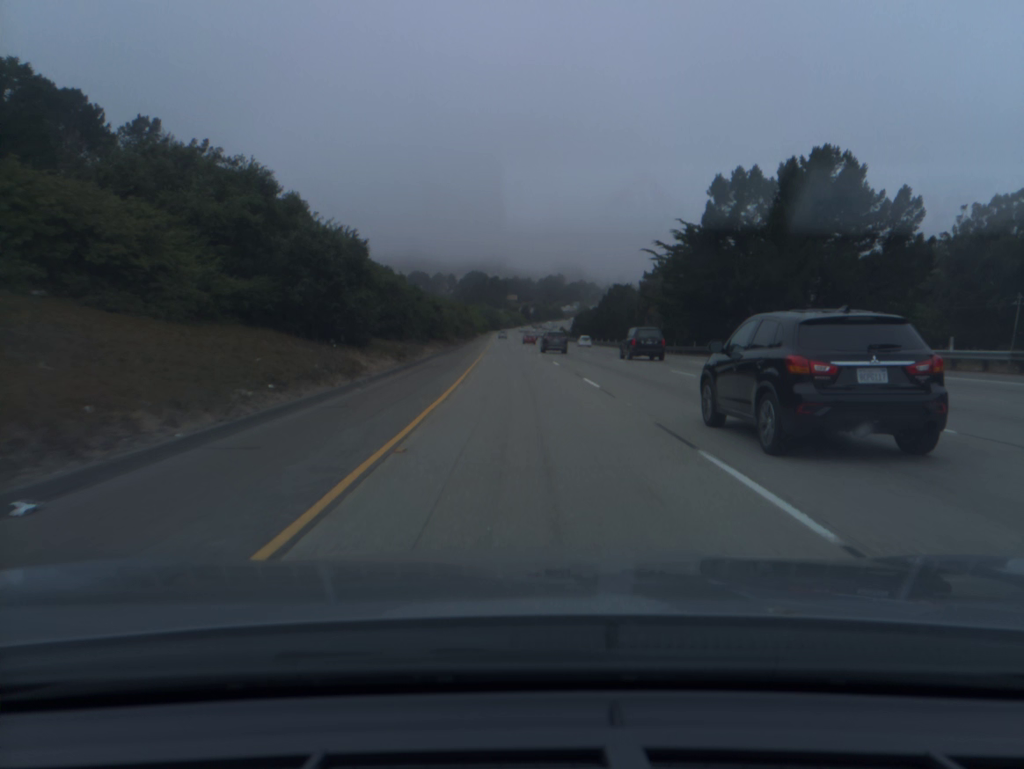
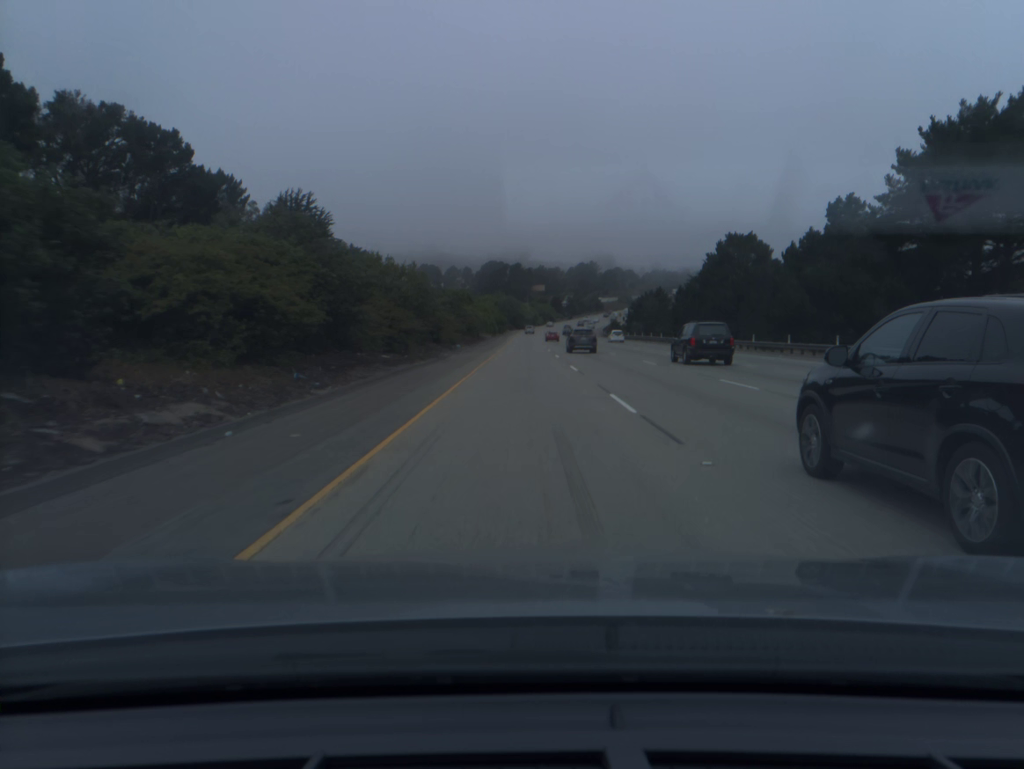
(-1.9, +79.1) m; -2°
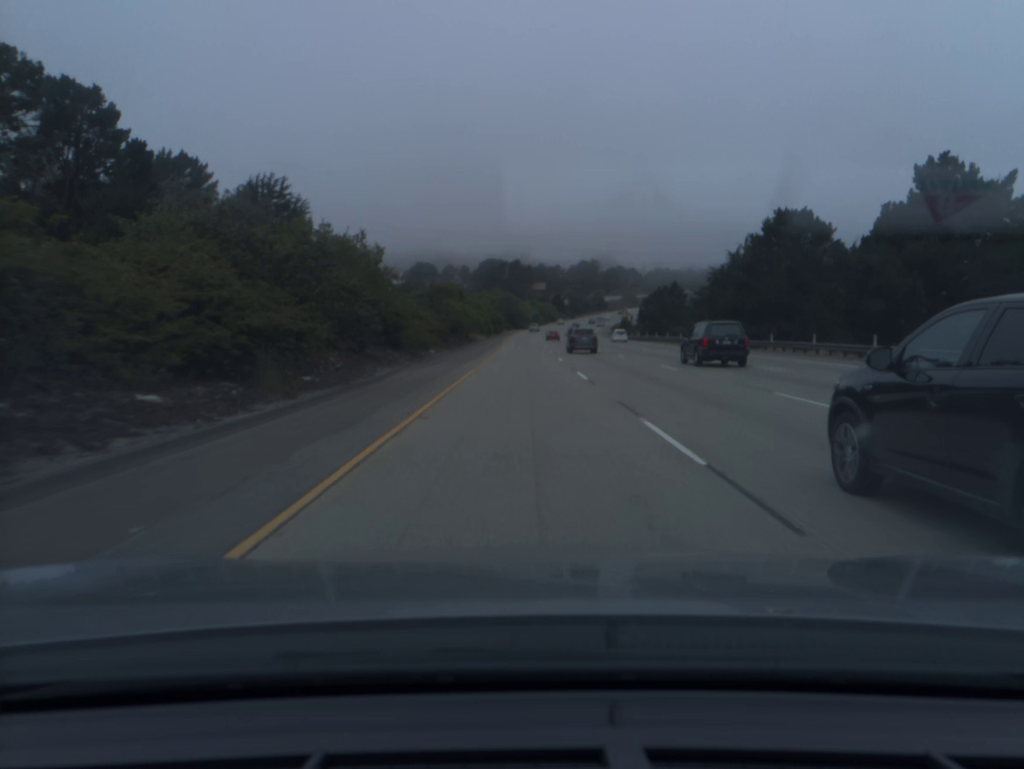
(0.0, +19.8) m; 0°
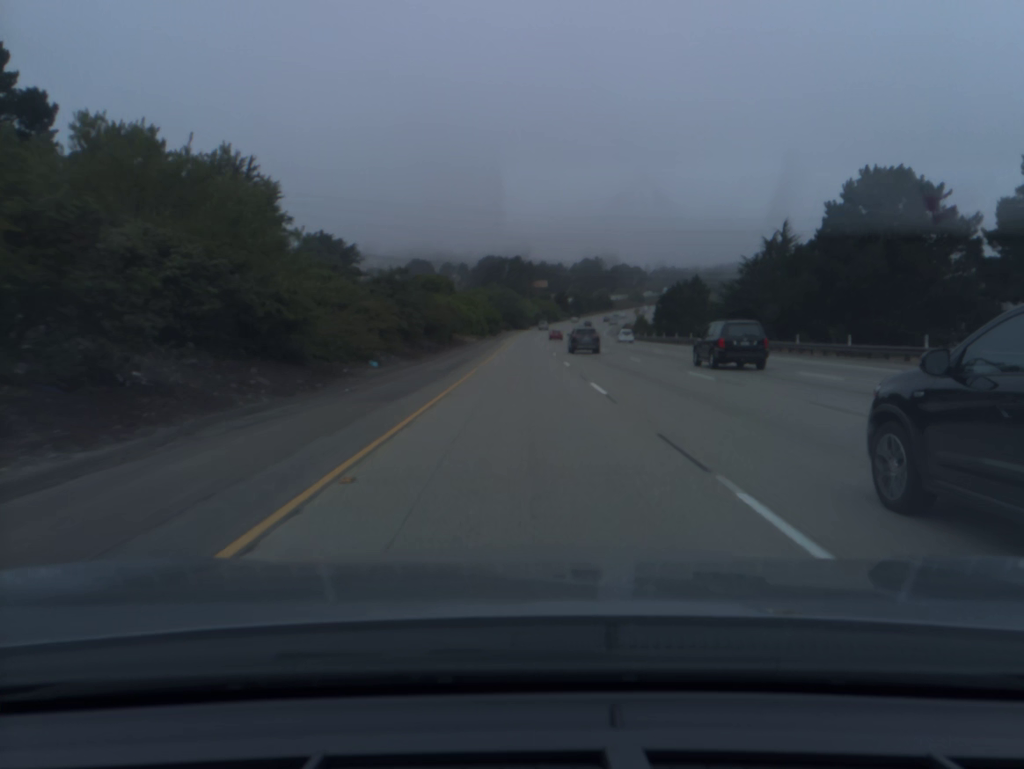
(0.0, +19.8) m; 0°
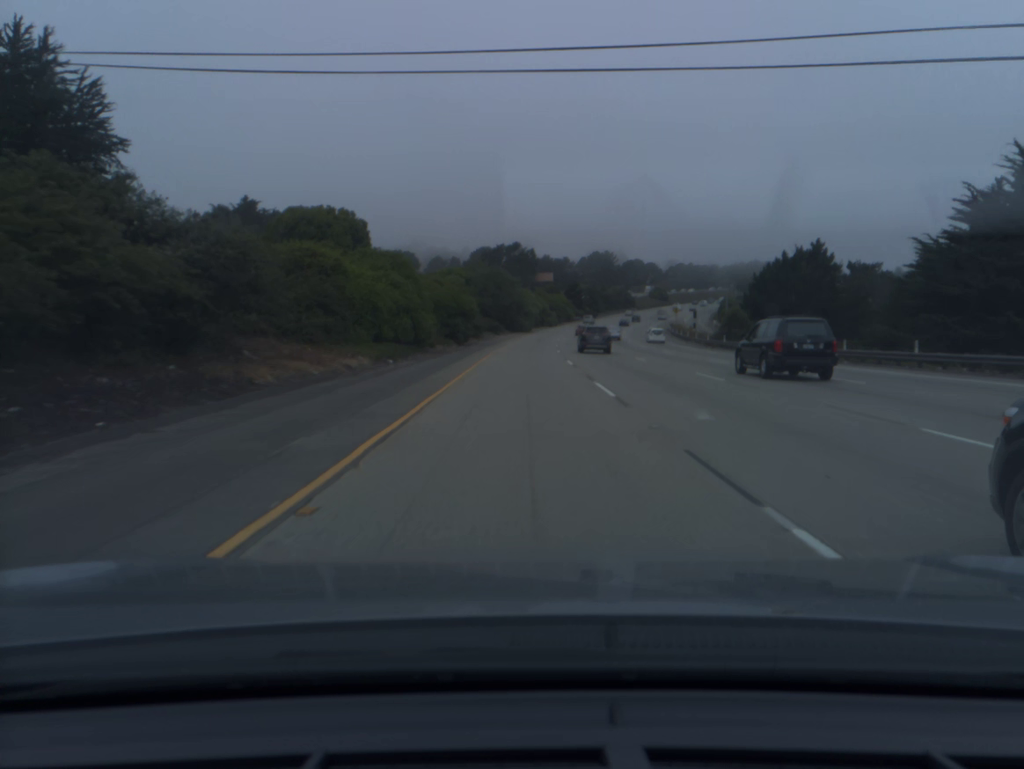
(0.0, +59.6) m; 0°
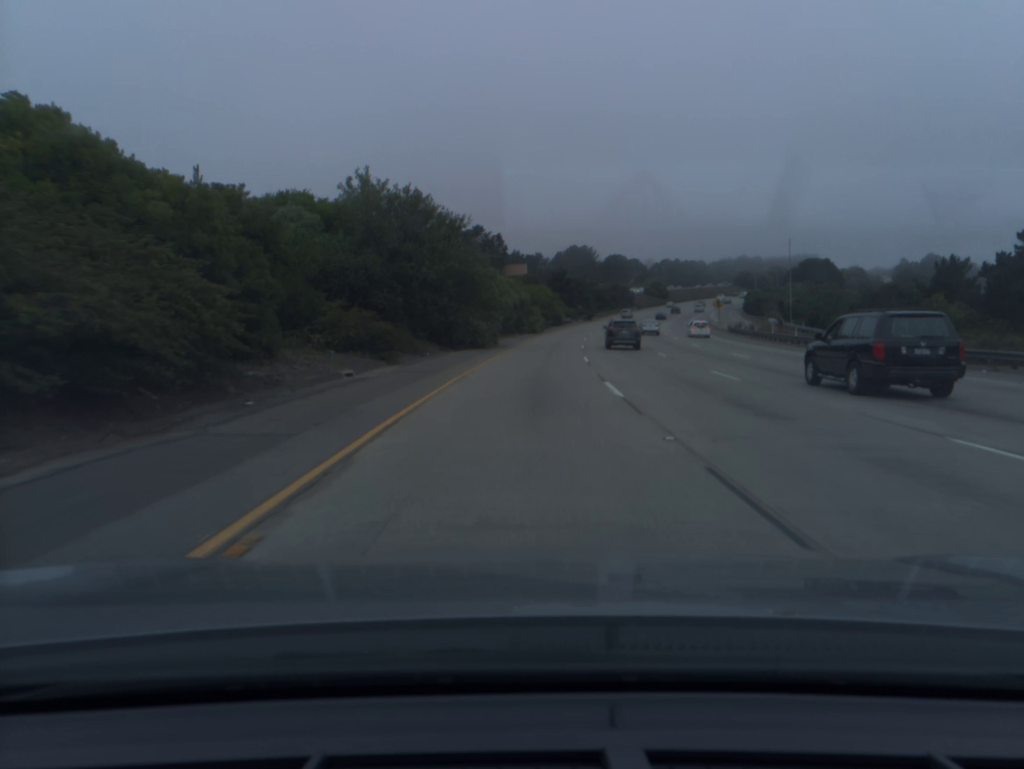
(+0.6, +59.5) m; +2°
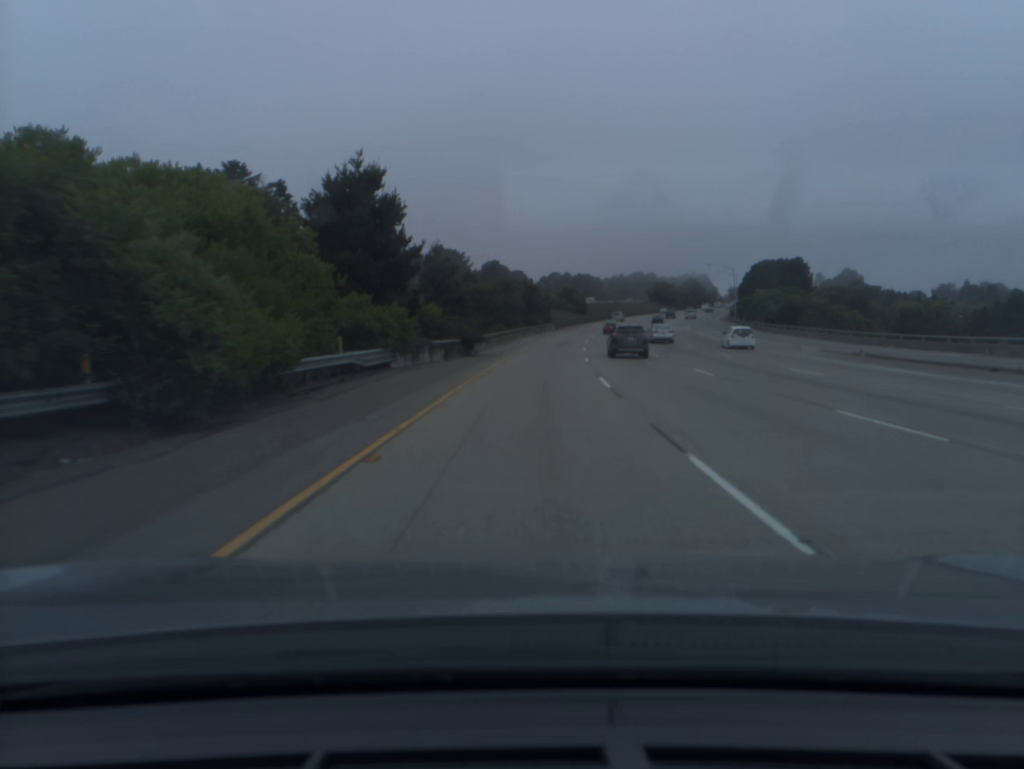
(+7.7, +98.1) m; +9°
